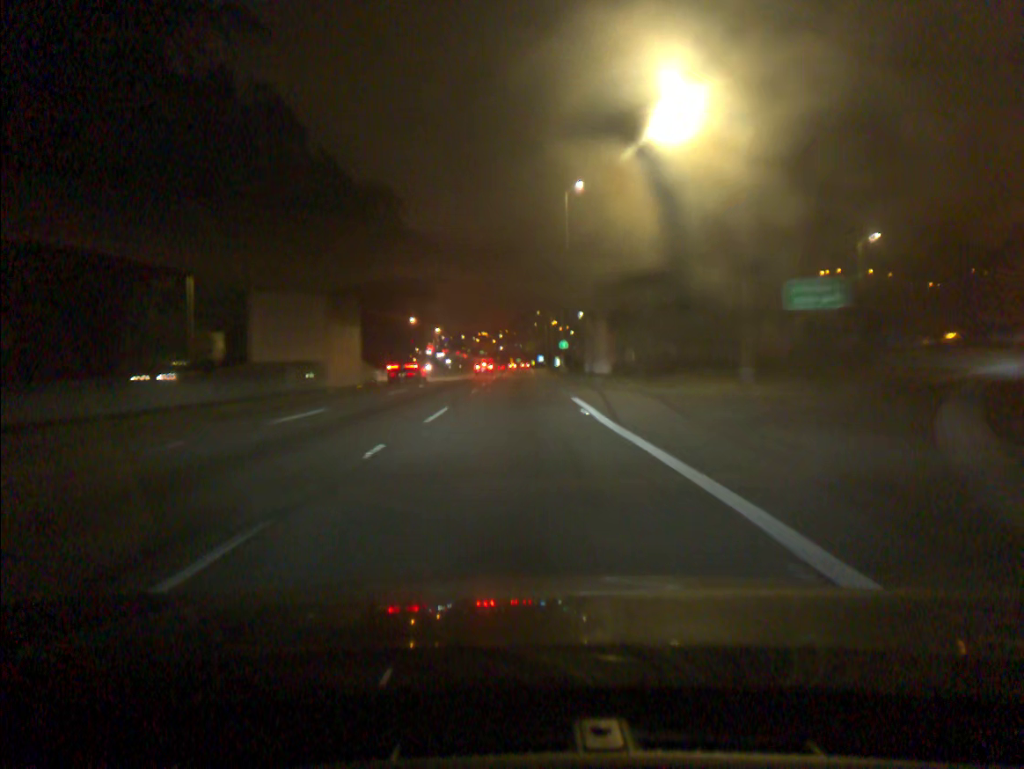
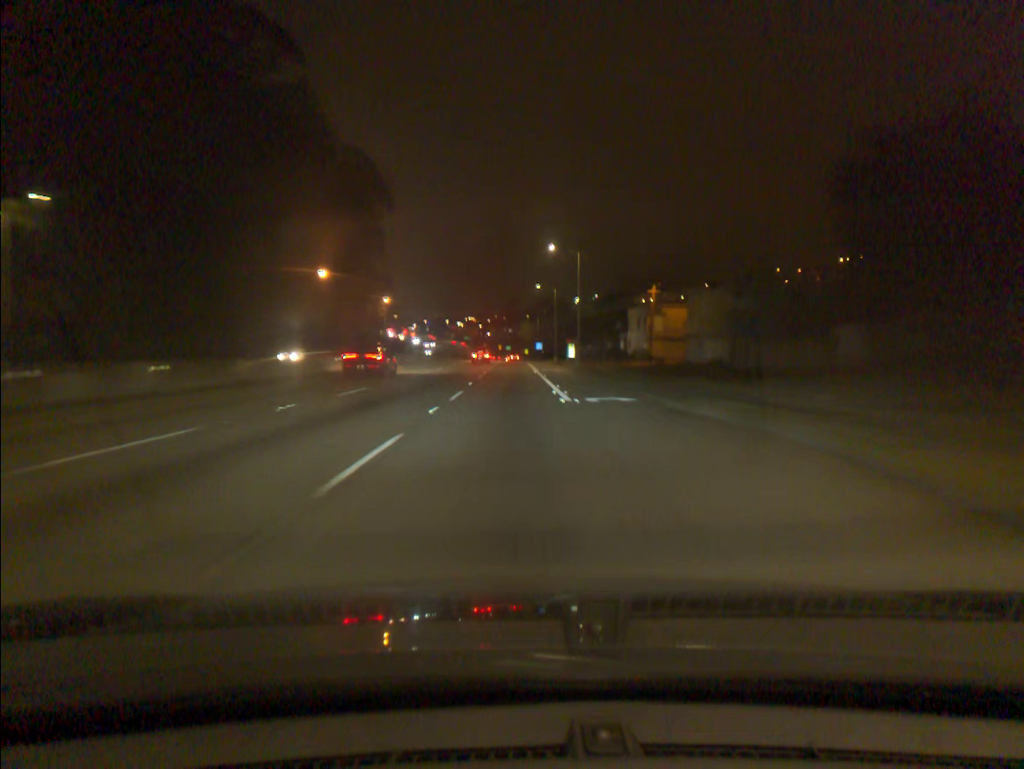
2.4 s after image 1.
(-0.1, +67.3) m; +1°
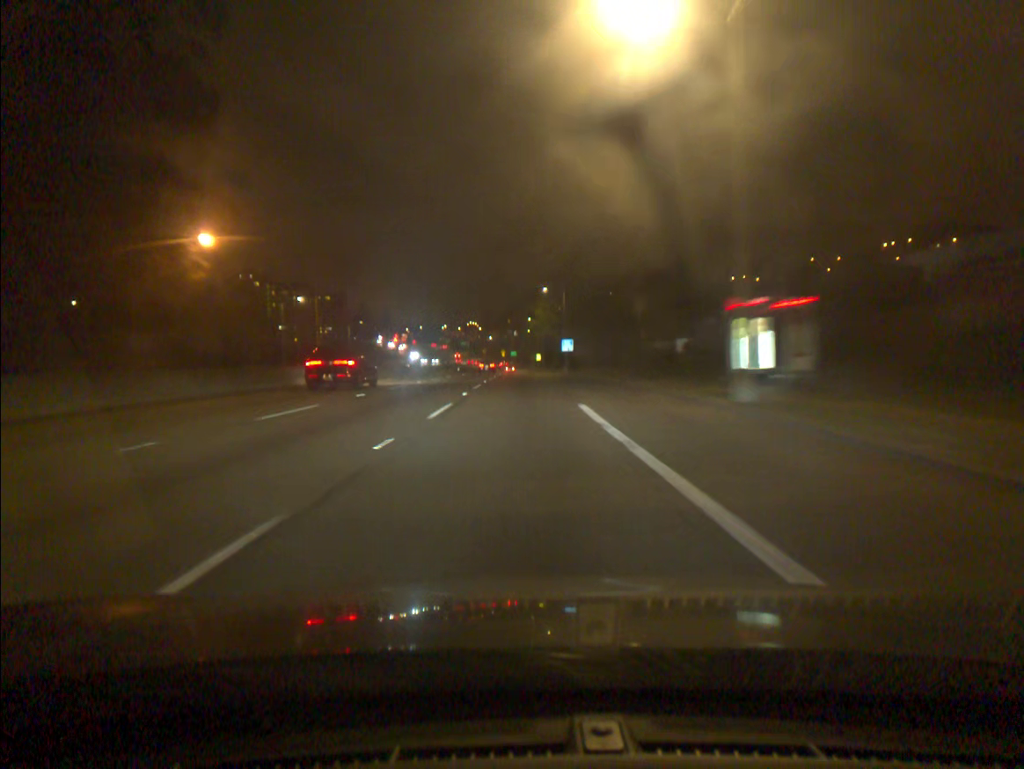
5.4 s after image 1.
(-0.5, +80.9) m; 0°
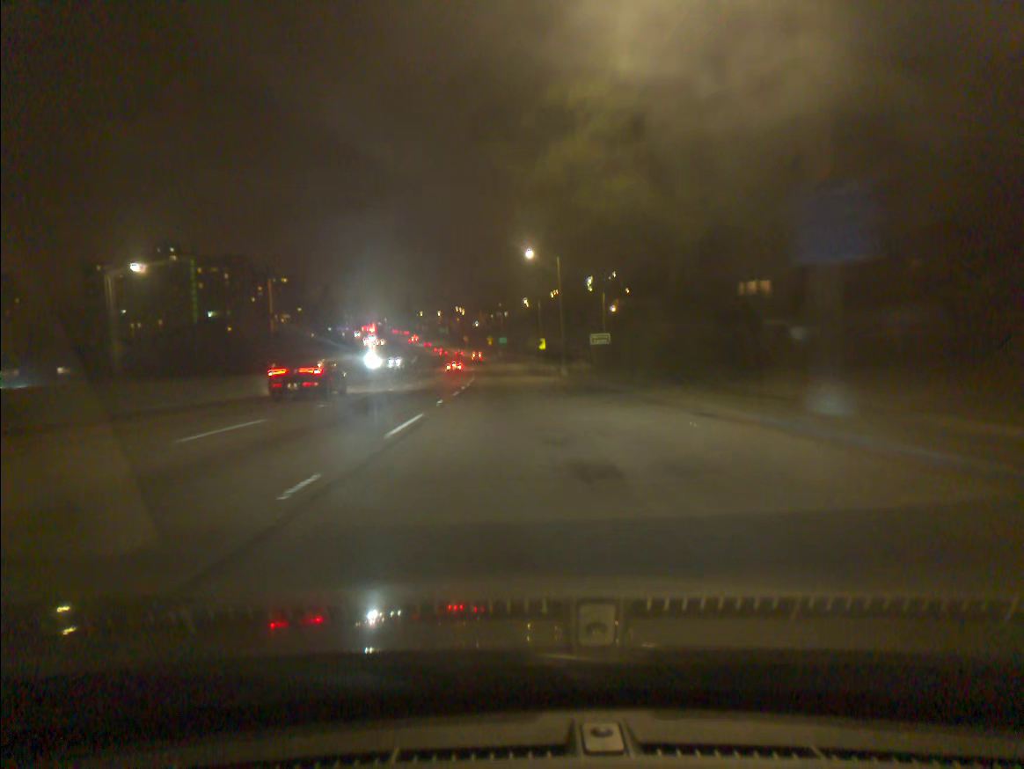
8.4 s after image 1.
(+0.3, +77.0) m; 0°
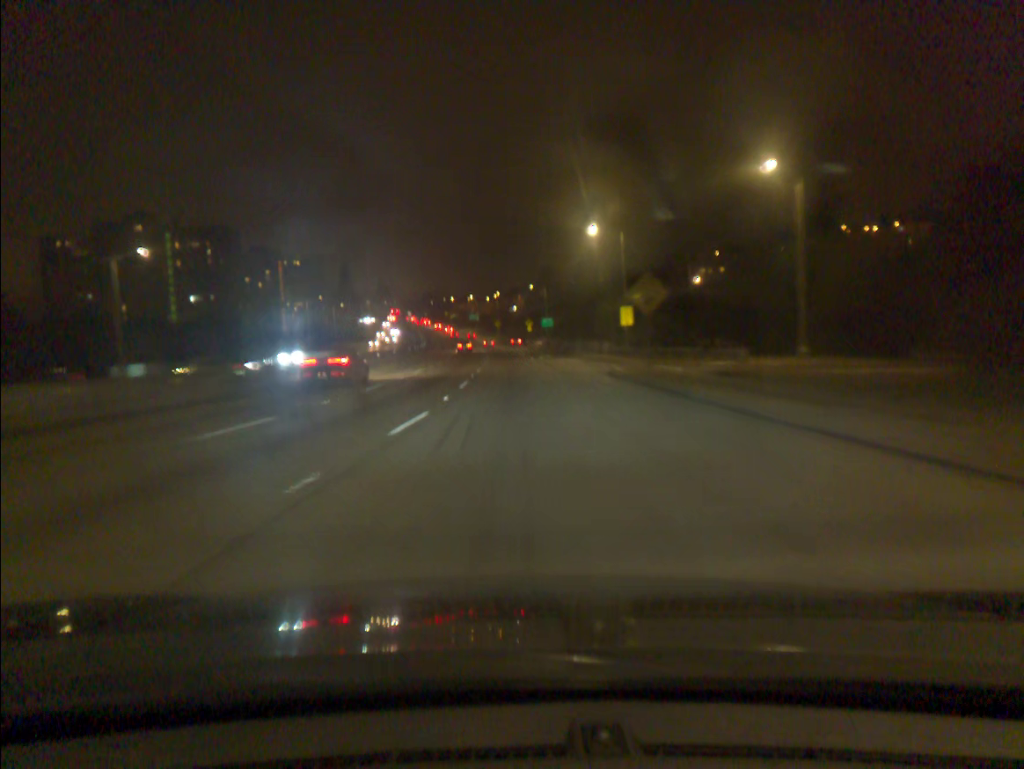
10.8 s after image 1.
(-1.5, +58.9) m; -3°
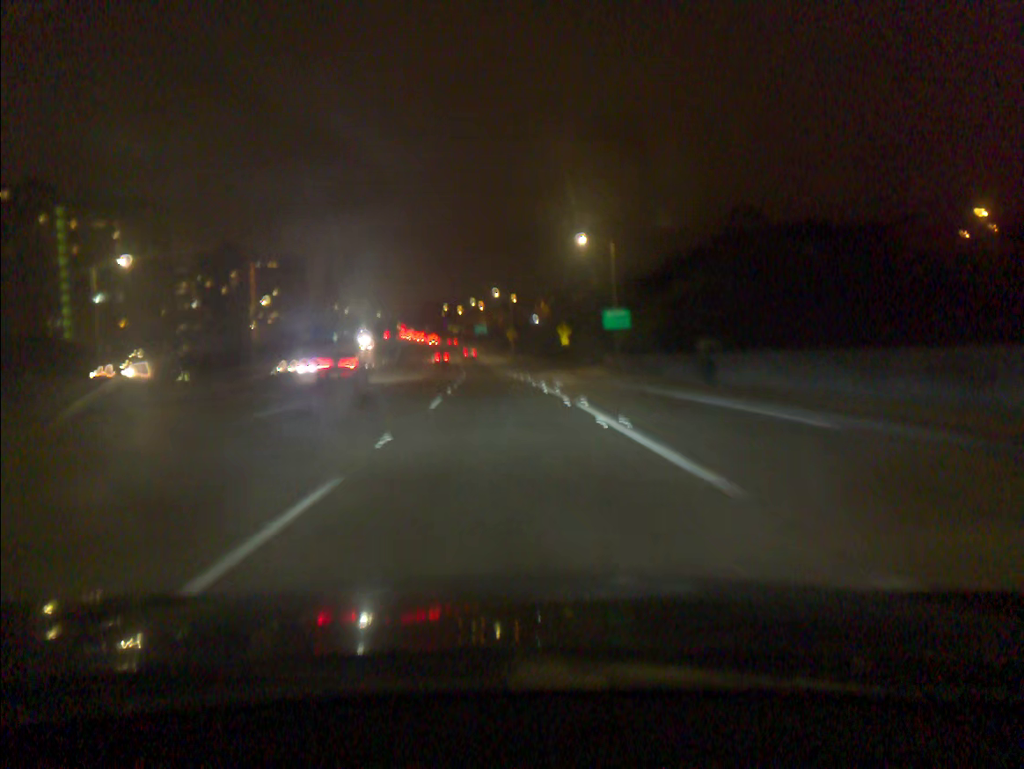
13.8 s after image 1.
(-1.1, +69.6) m; -1°
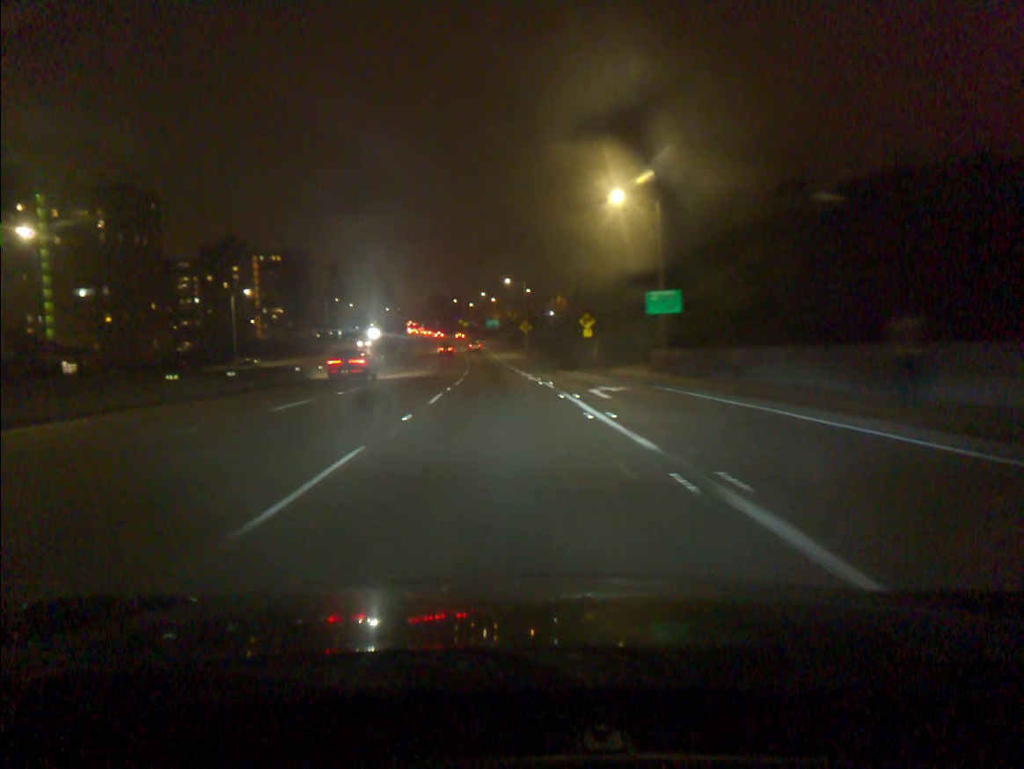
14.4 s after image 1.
(-0.1, +13.3) m; -1°
